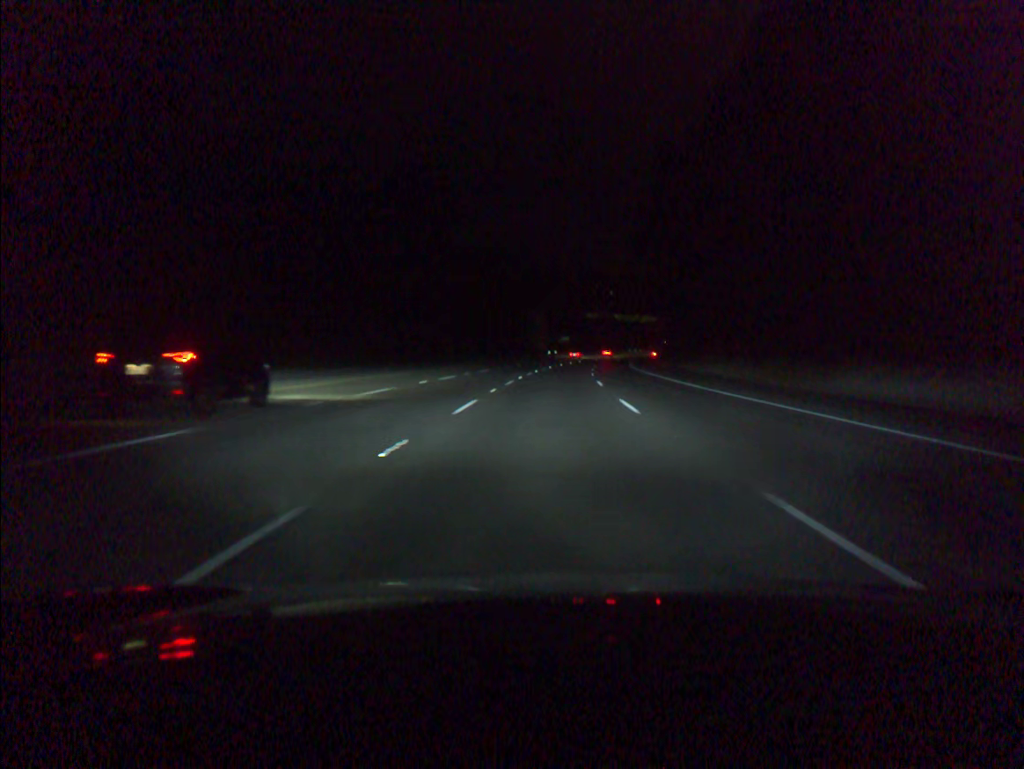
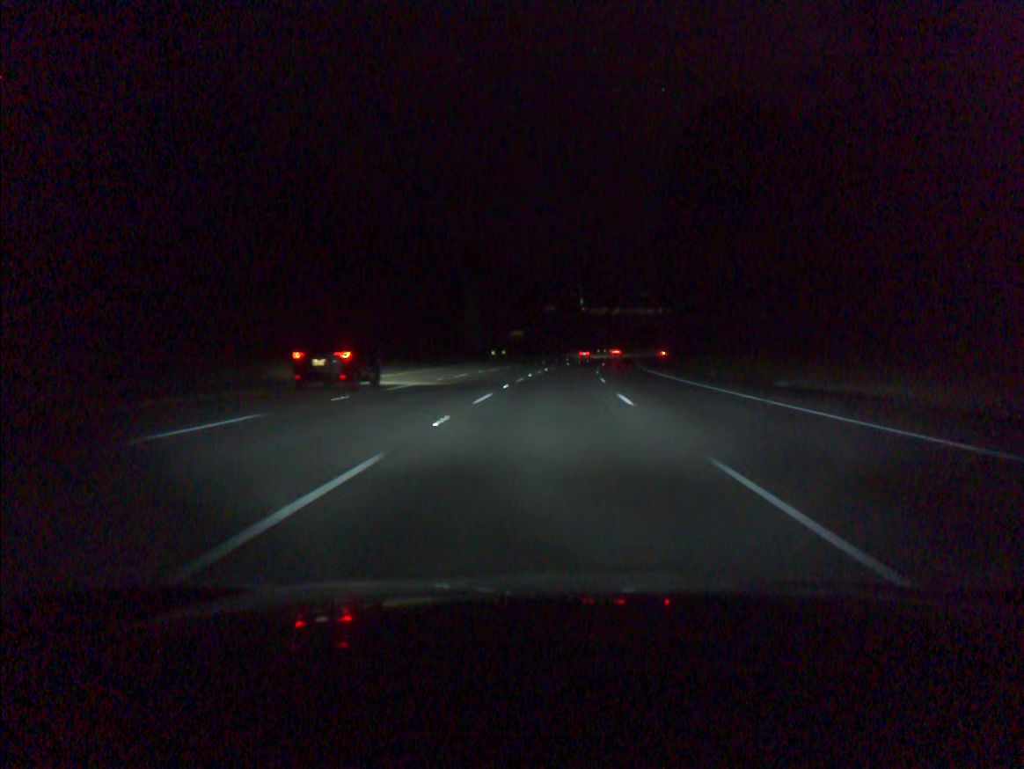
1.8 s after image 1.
(+1.7, +55.4) m; +3°
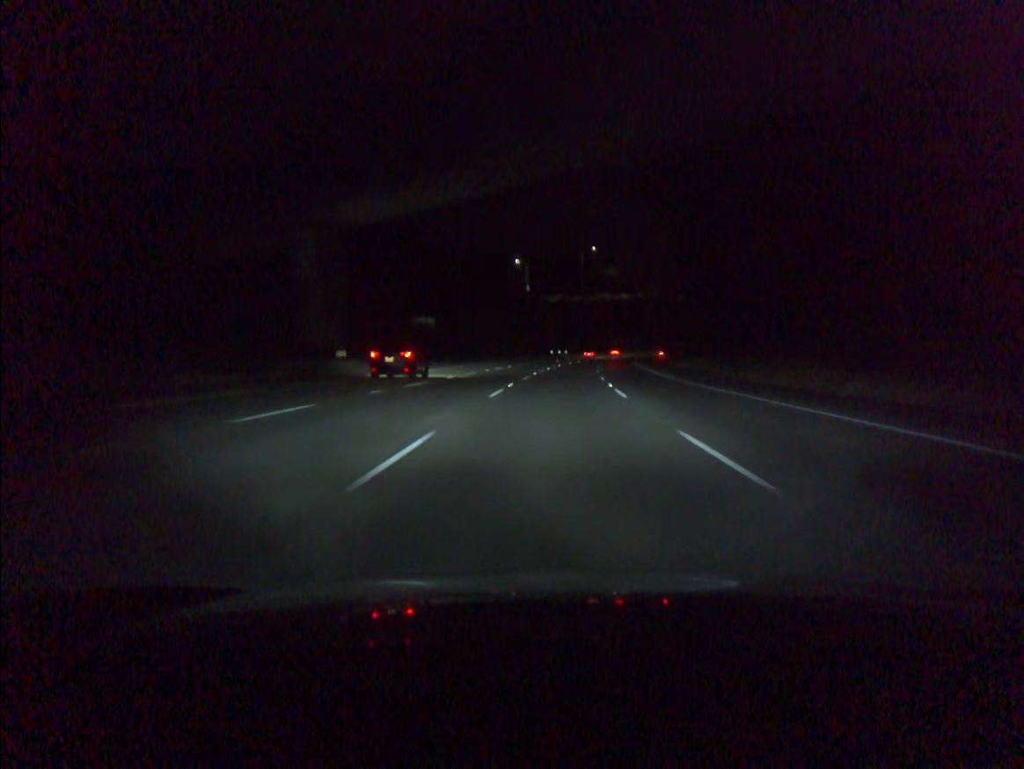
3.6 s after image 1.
(+1.9, +55.5) m; +4°
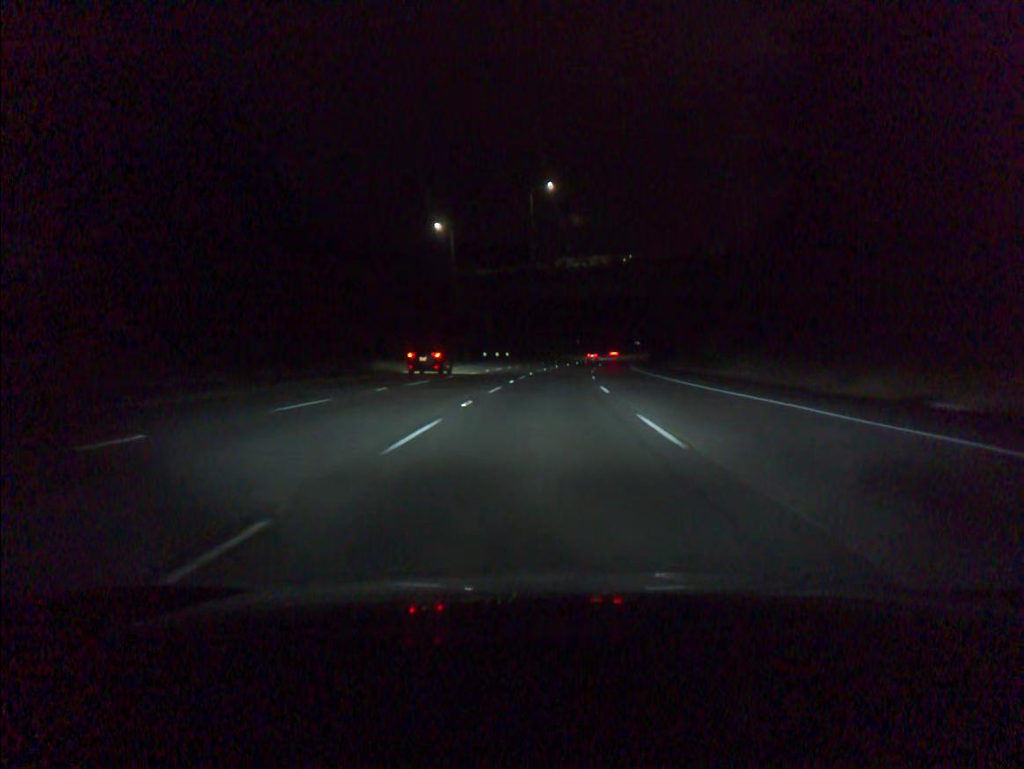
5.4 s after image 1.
(+2.2, +55.5) m; +4°
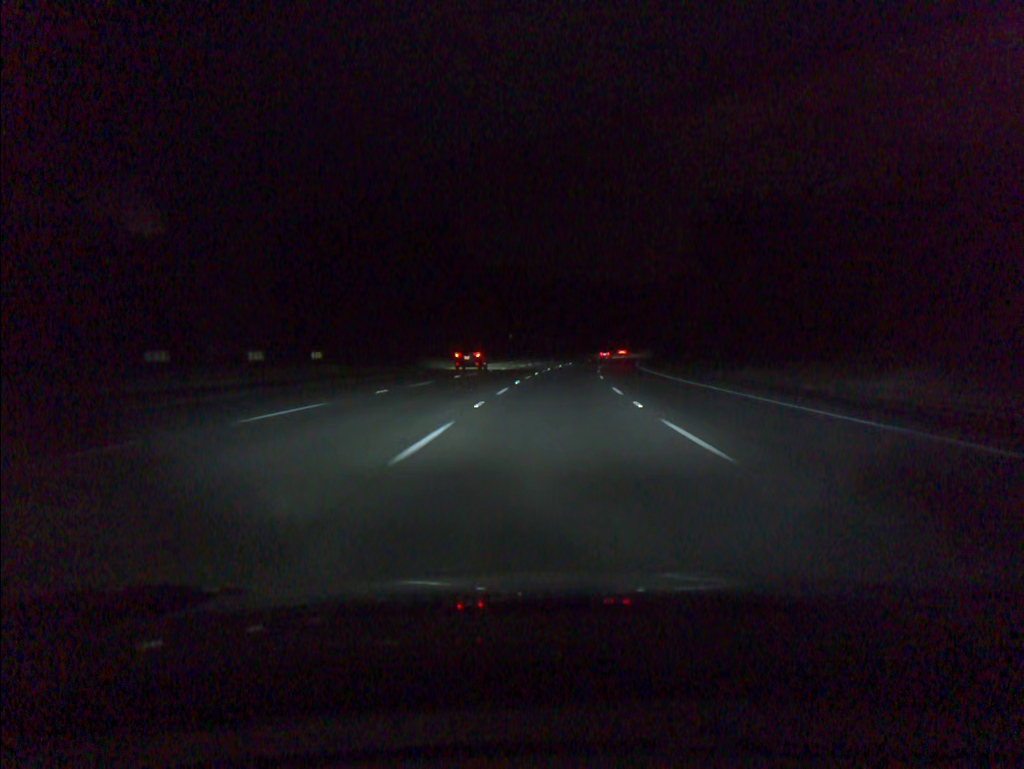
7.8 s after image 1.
(+2.9, +74.0) m; +5°
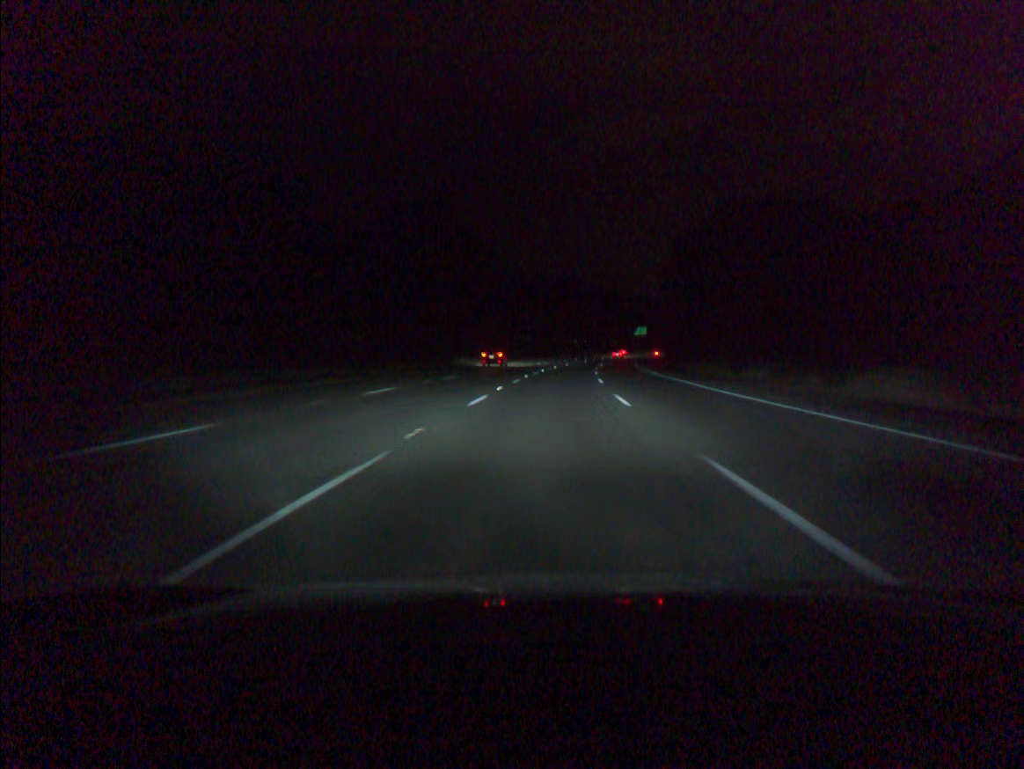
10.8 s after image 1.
(+5.7, +92.3) m; +7°
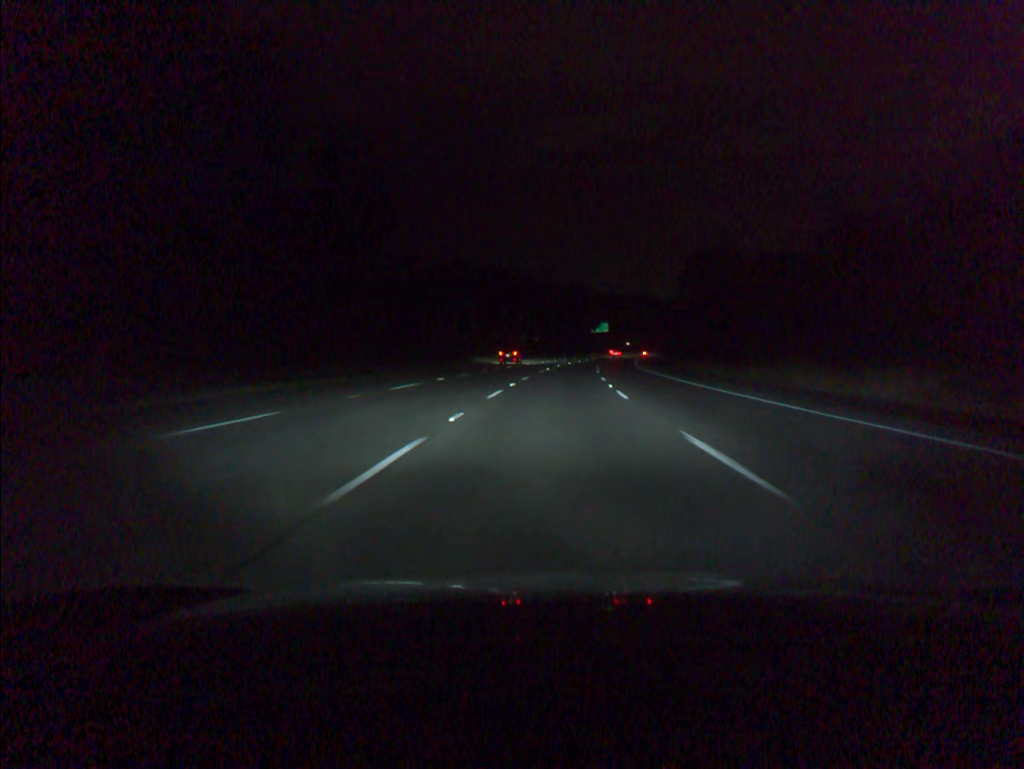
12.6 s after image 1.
(+1.8, +55.5) m; +4°
